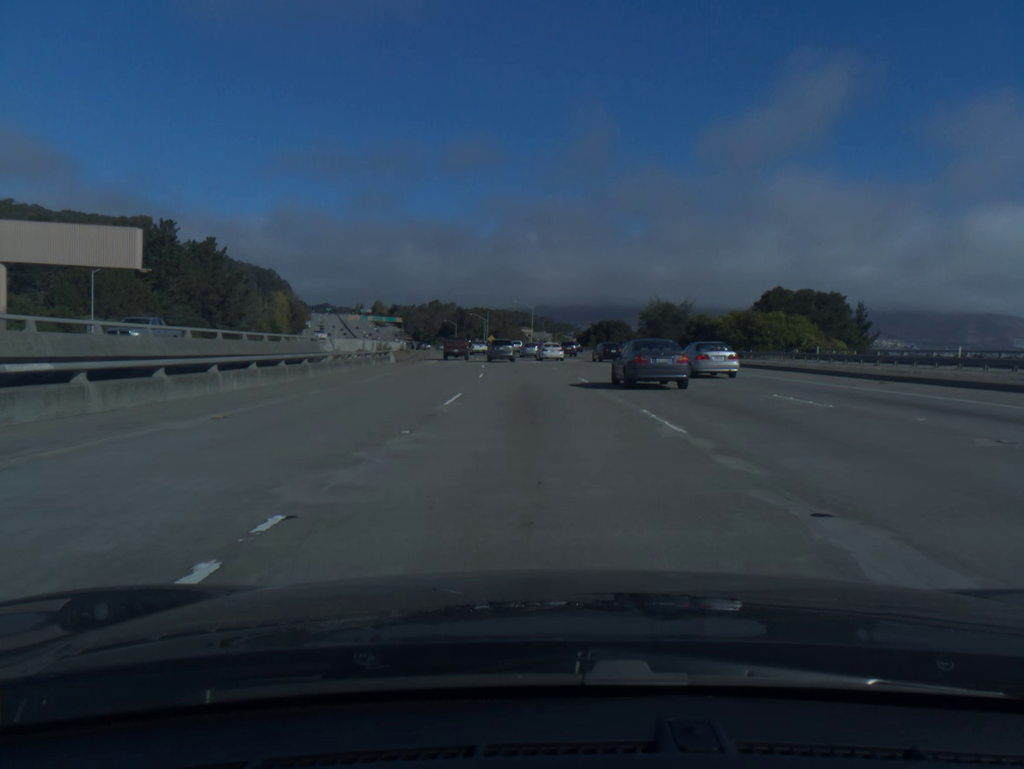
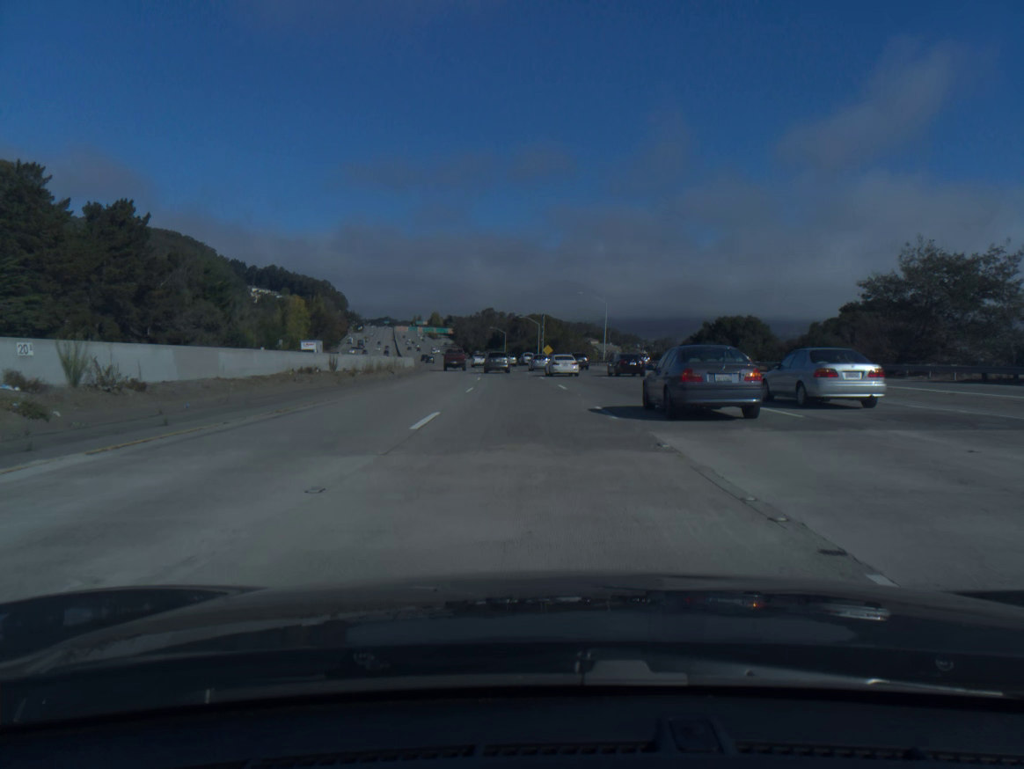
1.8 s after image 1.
(-2.0, +53.2) m; -5°
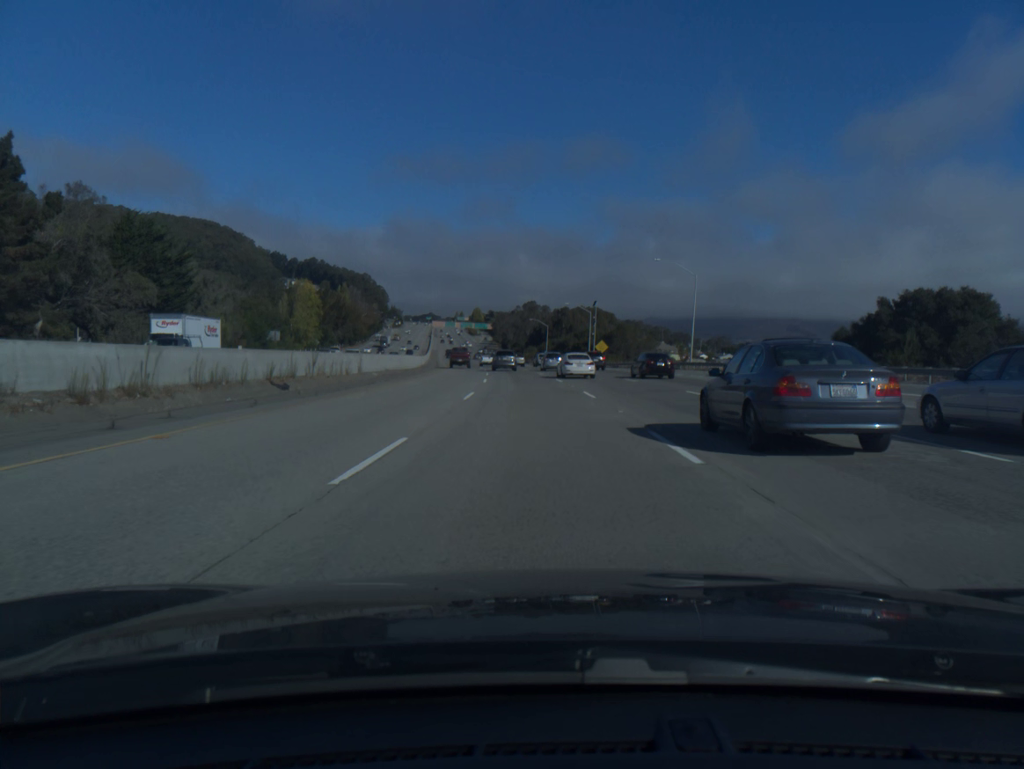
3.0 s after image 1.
(-1.0, +35.6) m; -3°
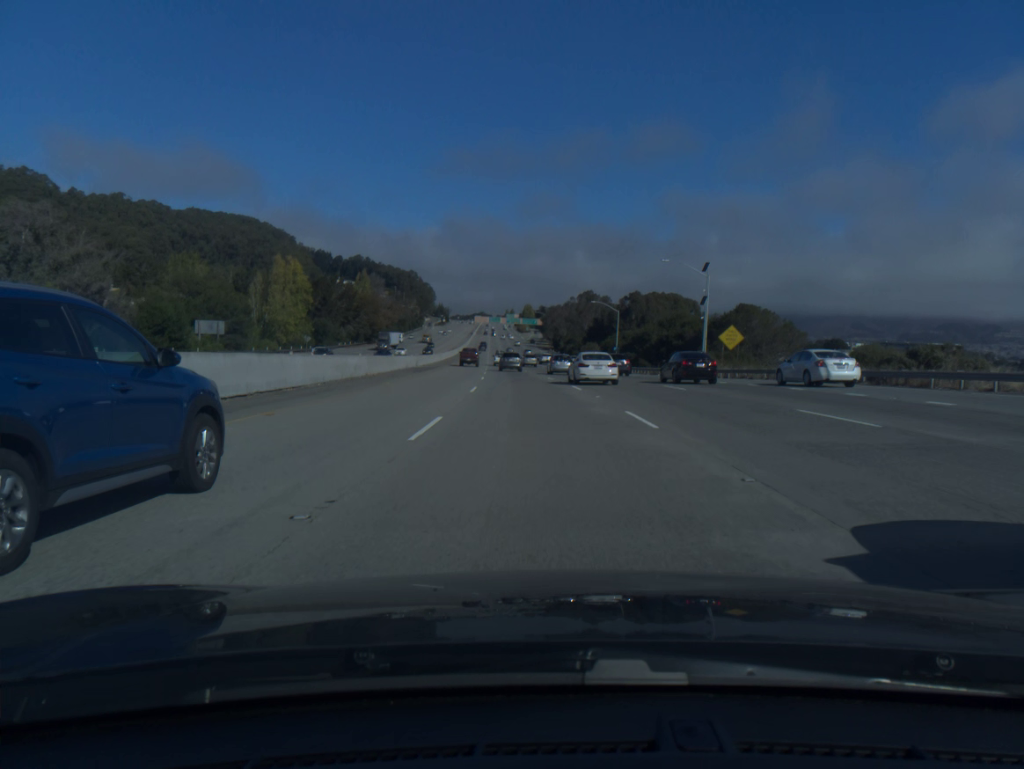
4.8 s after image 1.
(-1.9, +54.2) m; -4°
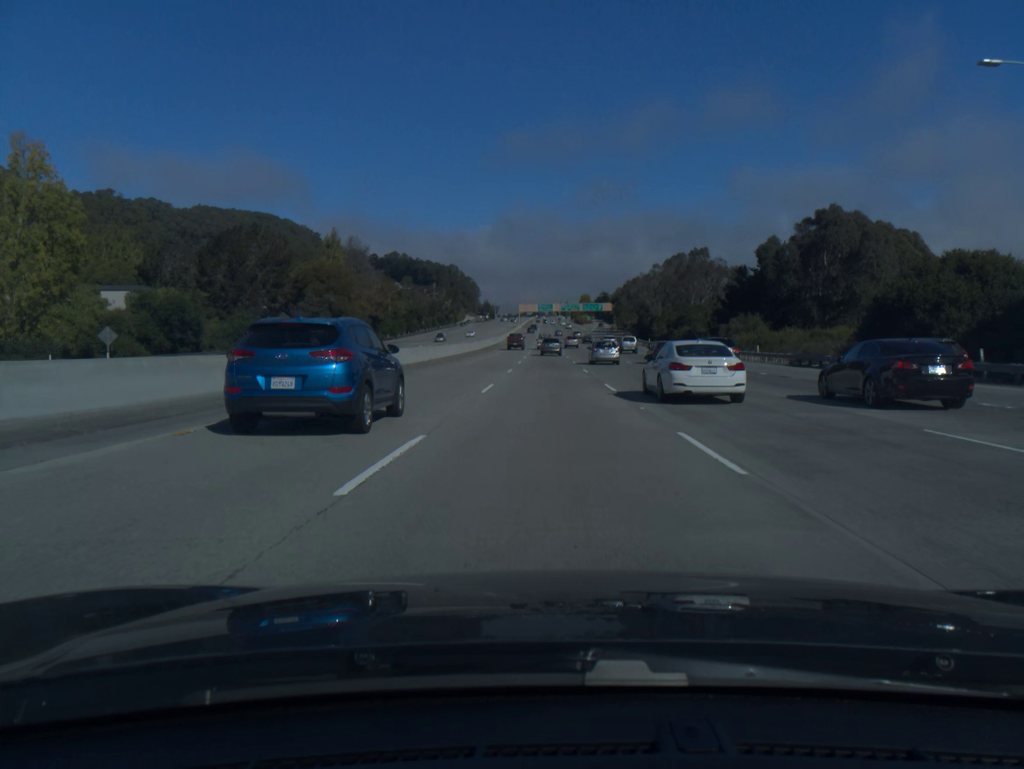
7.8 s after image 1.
(-4.3, +92.3) m; -4°
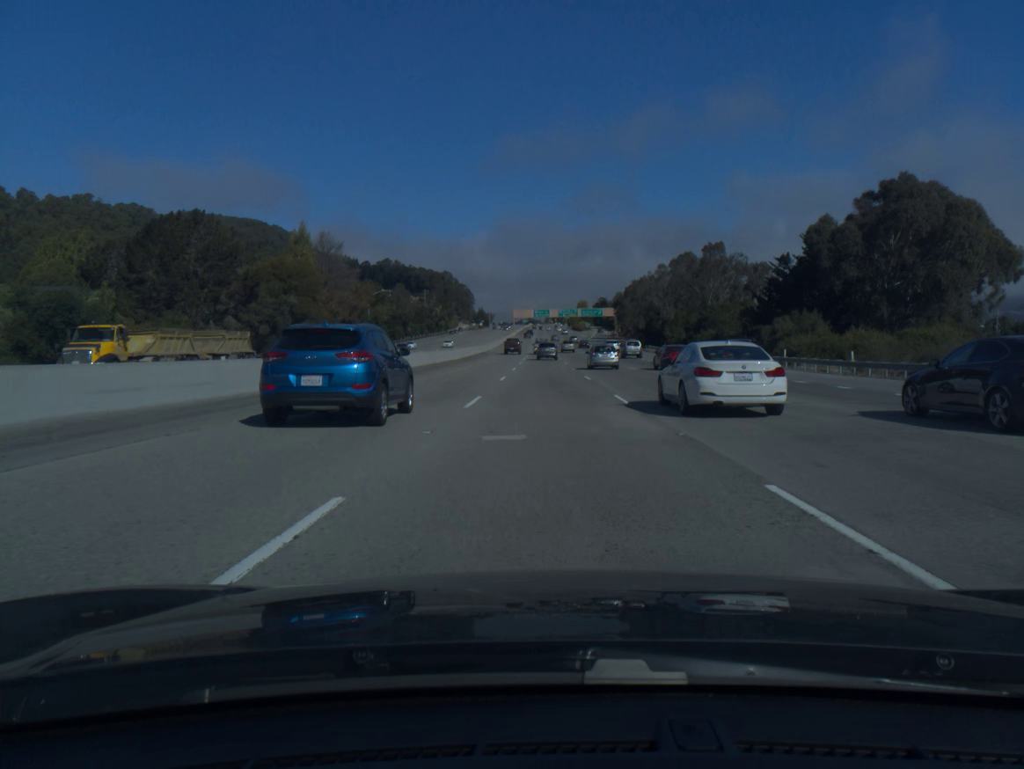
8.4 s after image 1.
(0.0, +18.7) m; 0°
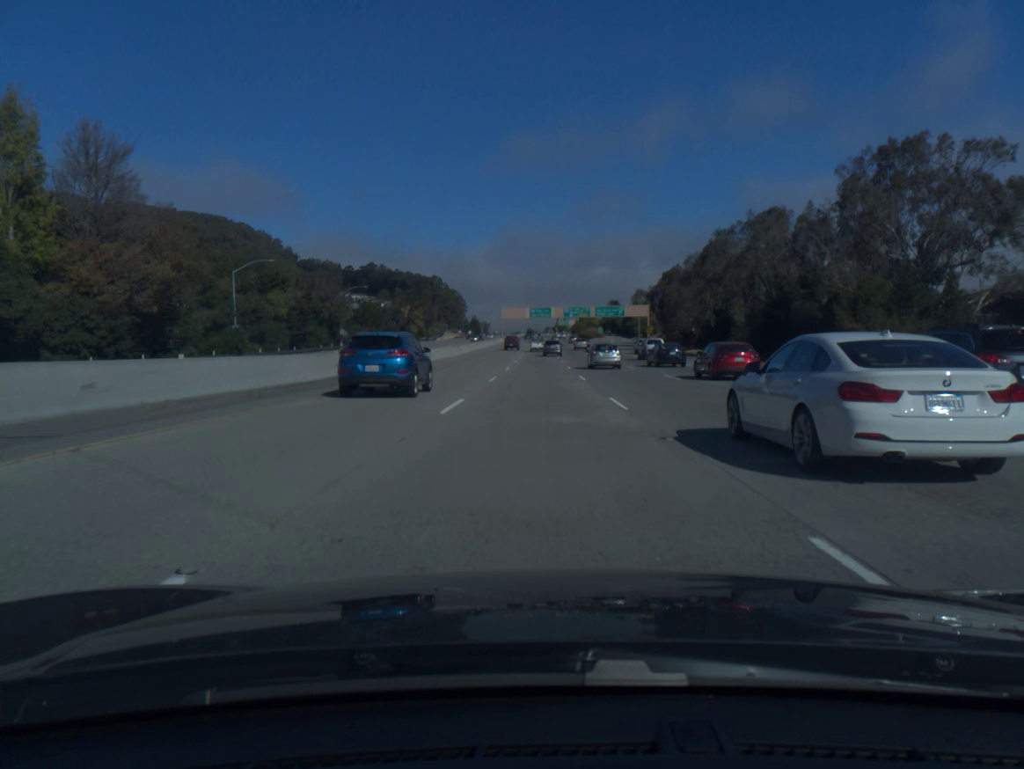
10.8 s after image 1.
(+0.3, +75.2) m; 0°
